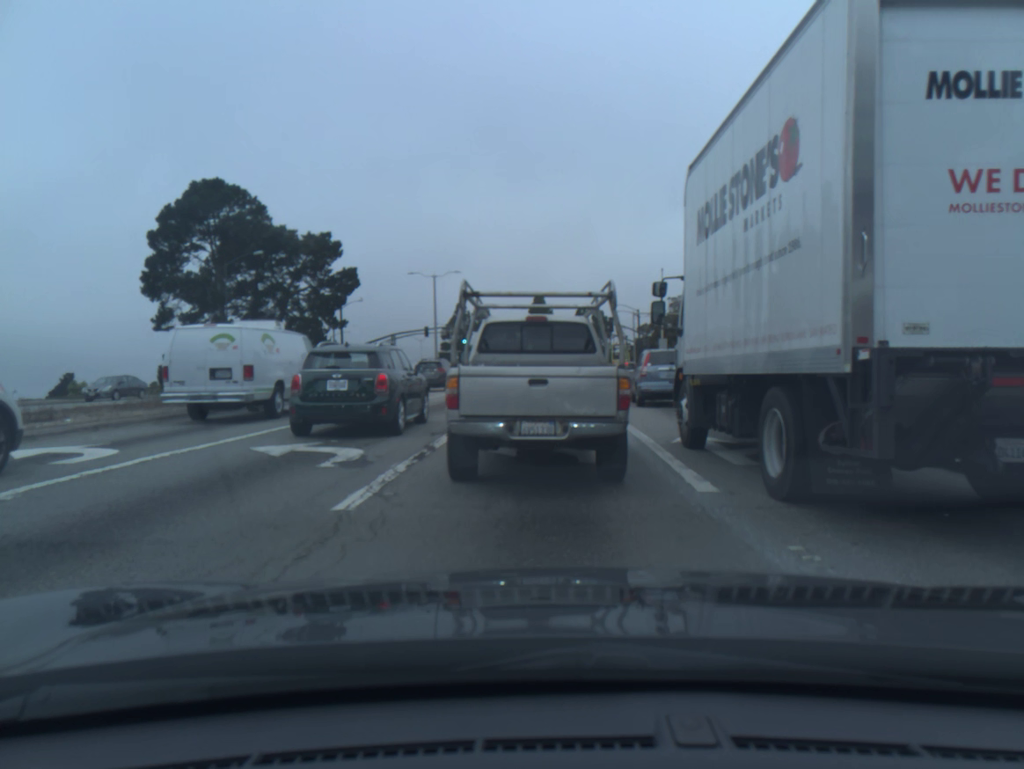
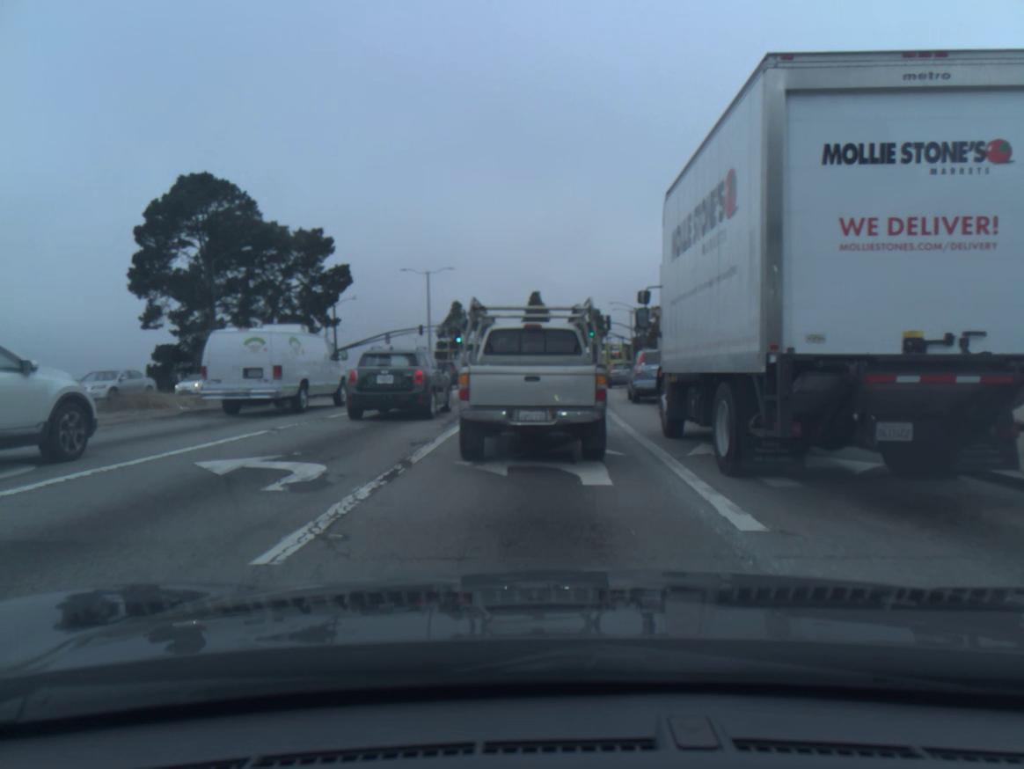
(0.0, +1.6) m; -1°
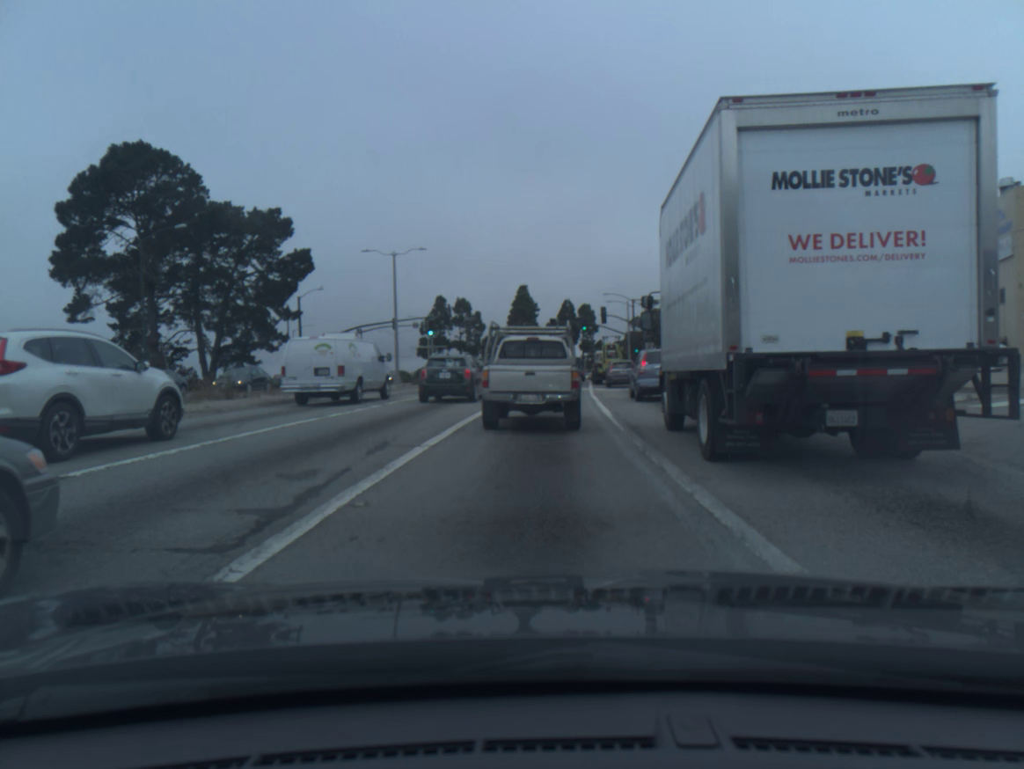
(0.0, +9.2) m; 0°
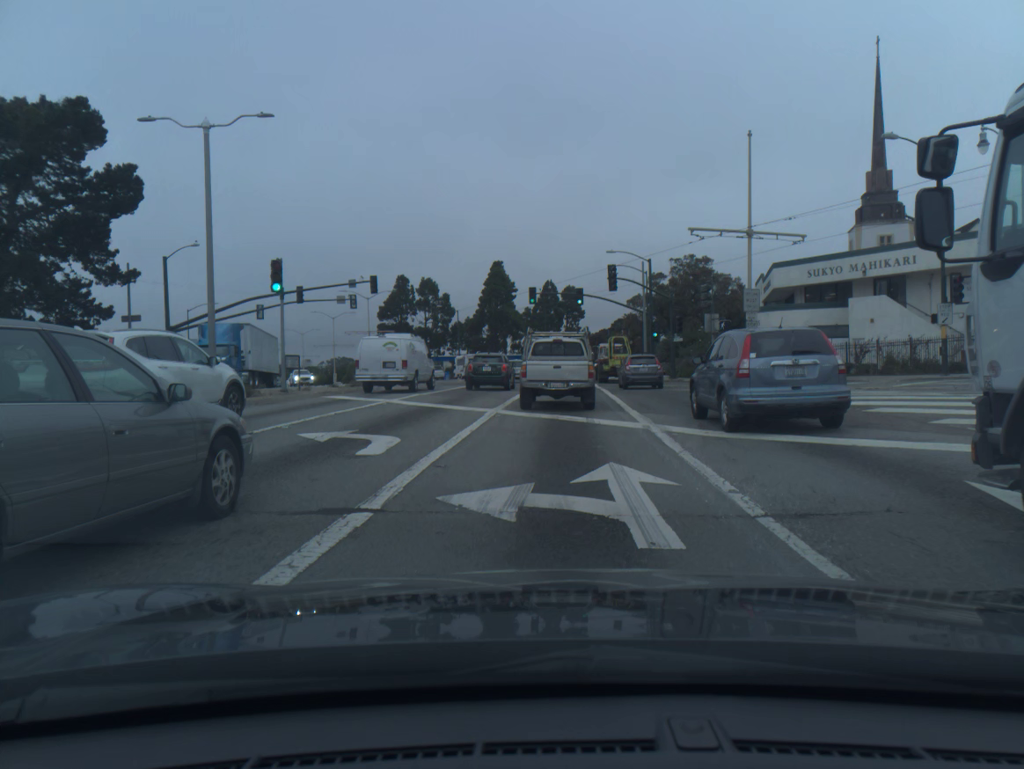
(+0.2, +27.2) m; +1°
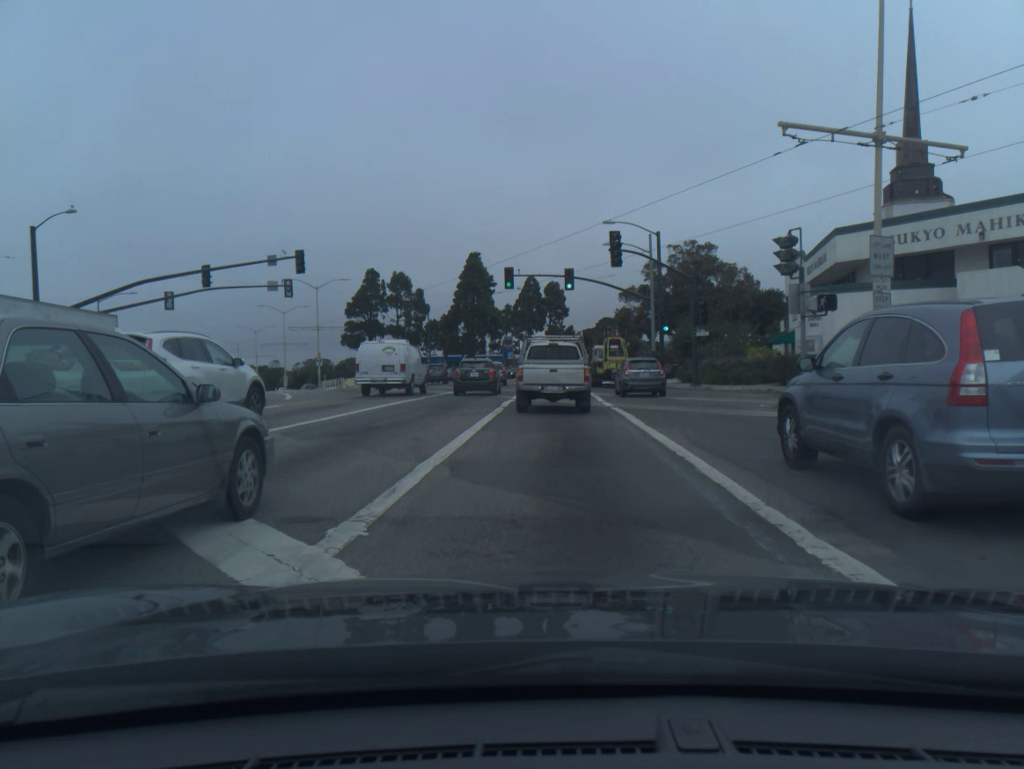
(+0.2, +13.6) m; +1°
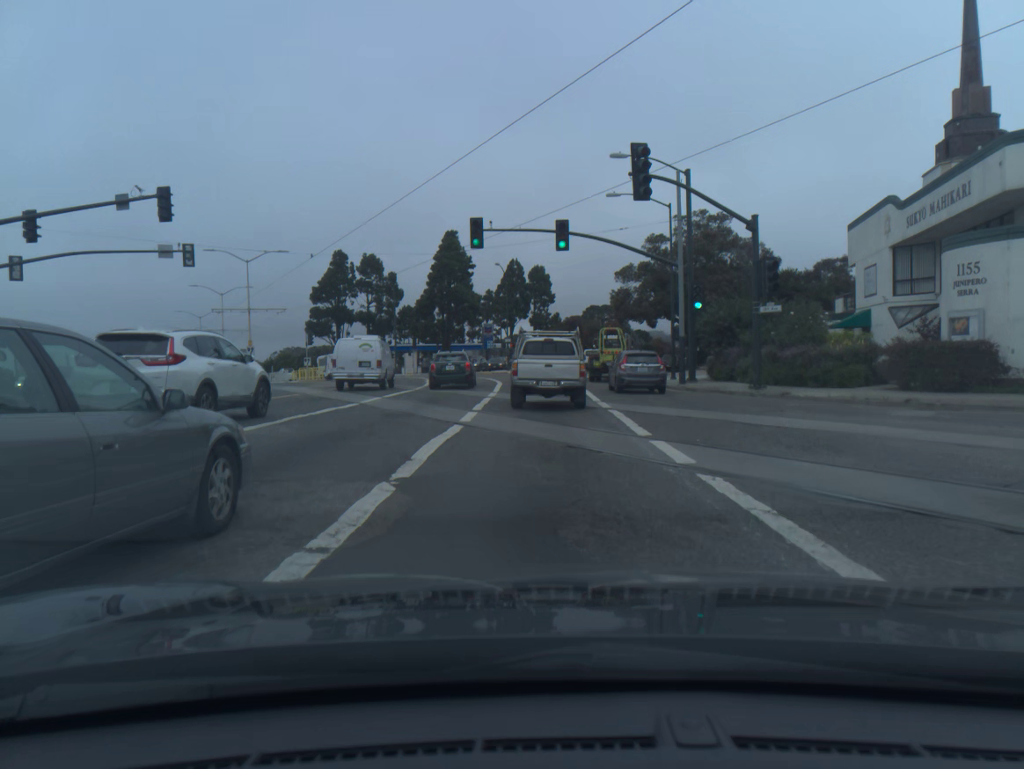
(+0.2, +14.2) m; +1°
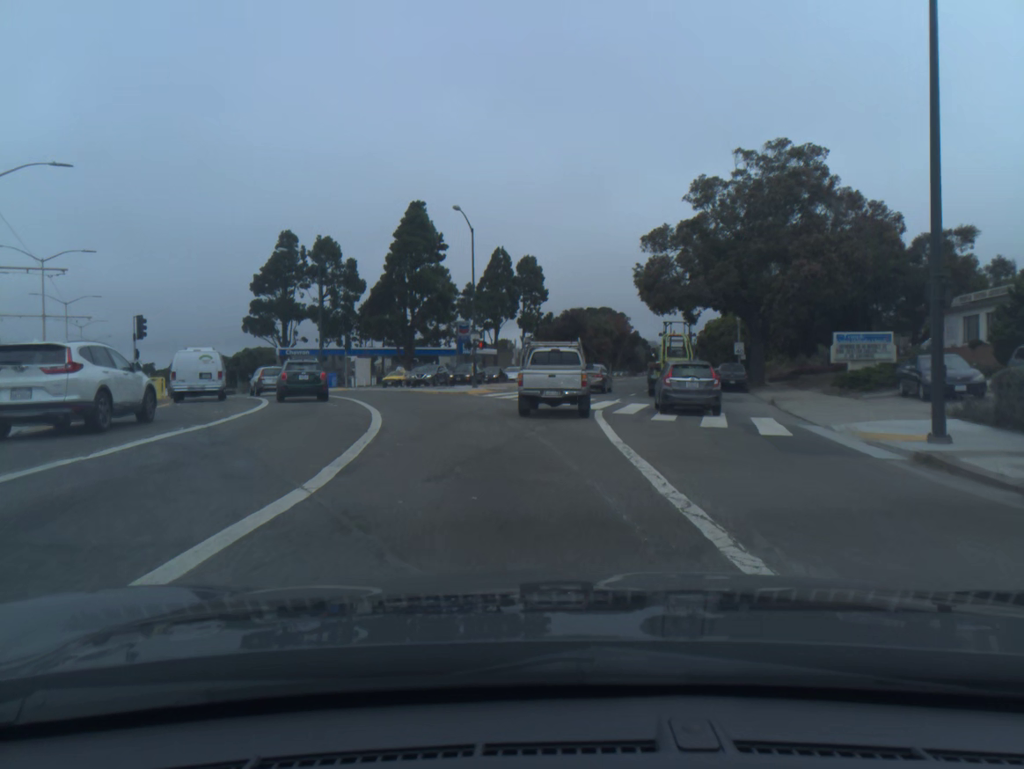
(+0.2, +28.7) m; +1°
